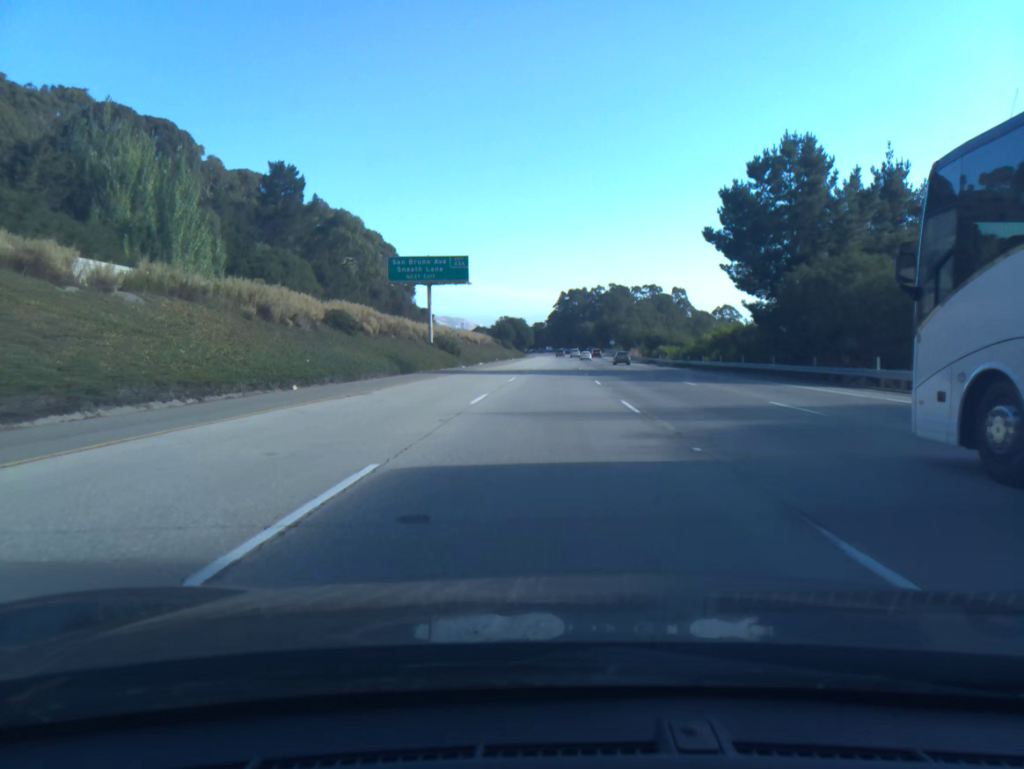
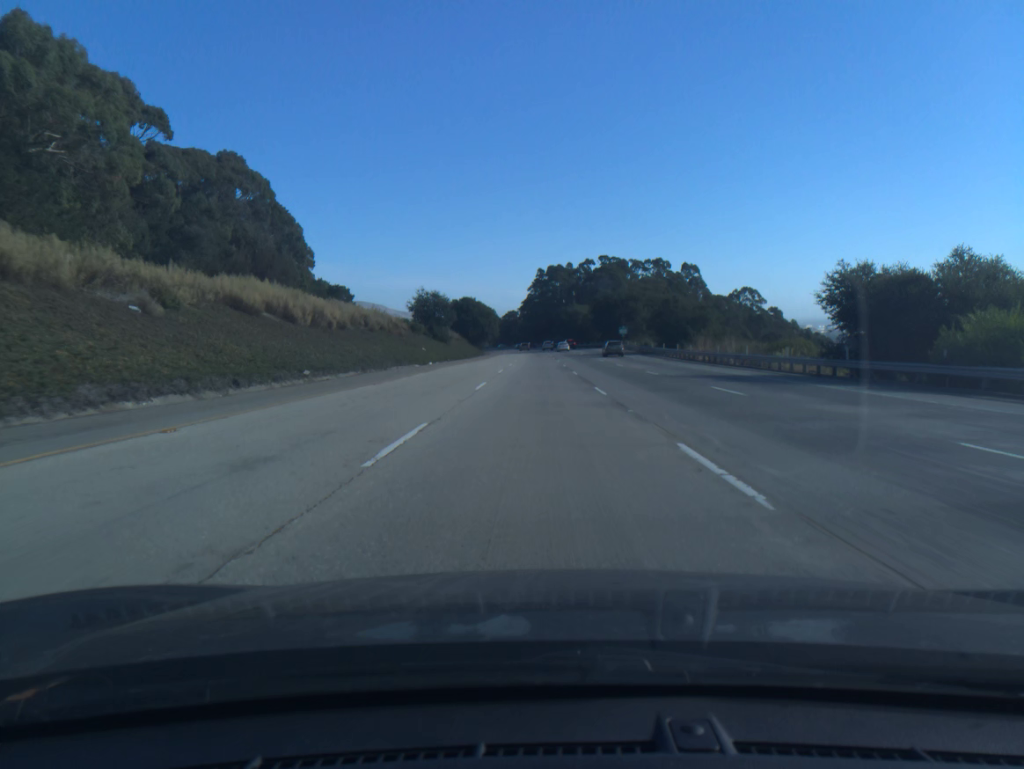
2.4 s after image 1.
(+2.0, +82.5) m; +2°
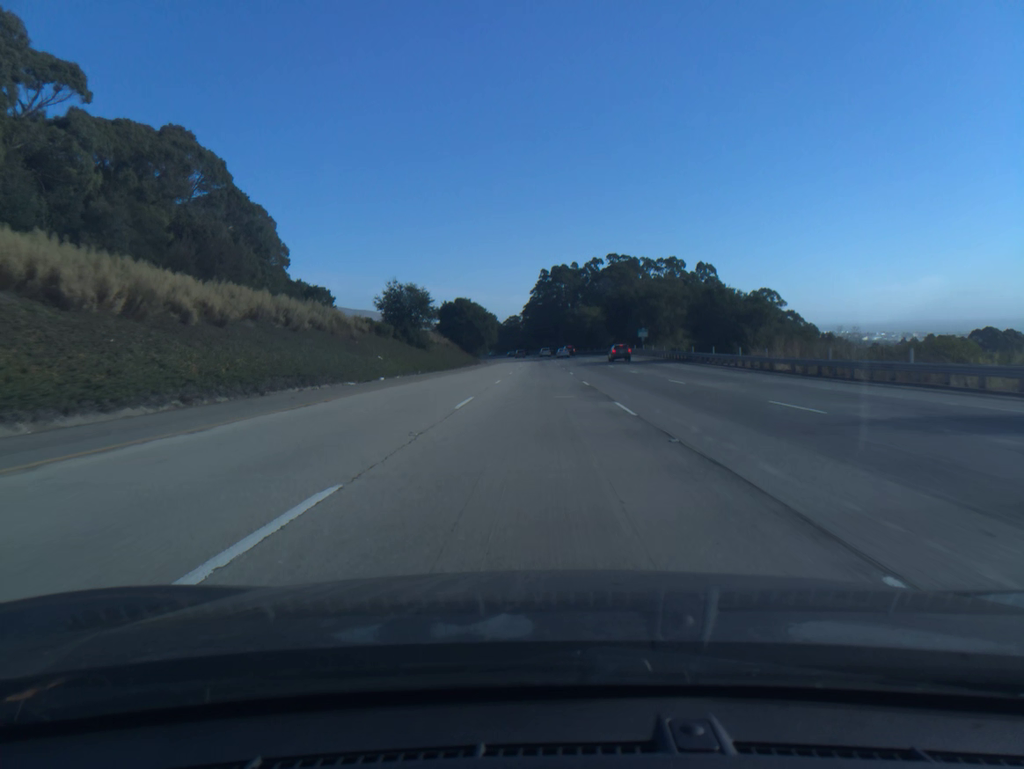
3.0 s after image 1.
(0.0, +20.6) m; 0°
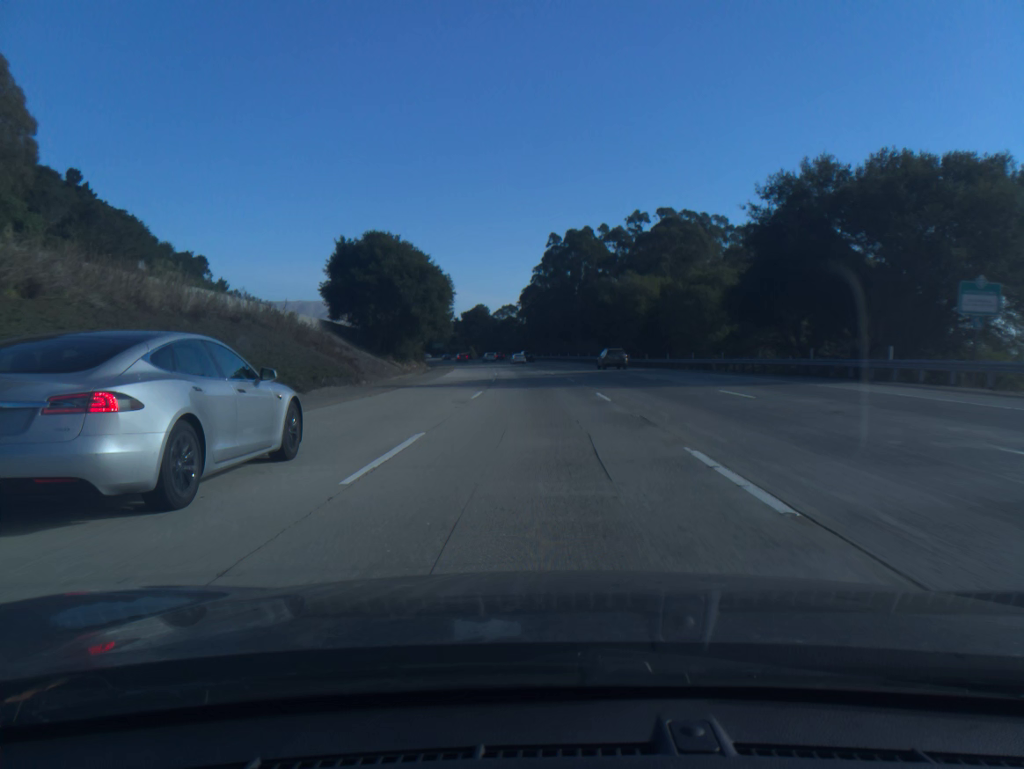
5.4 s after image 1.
(-0.1, +82.3) m; 0°
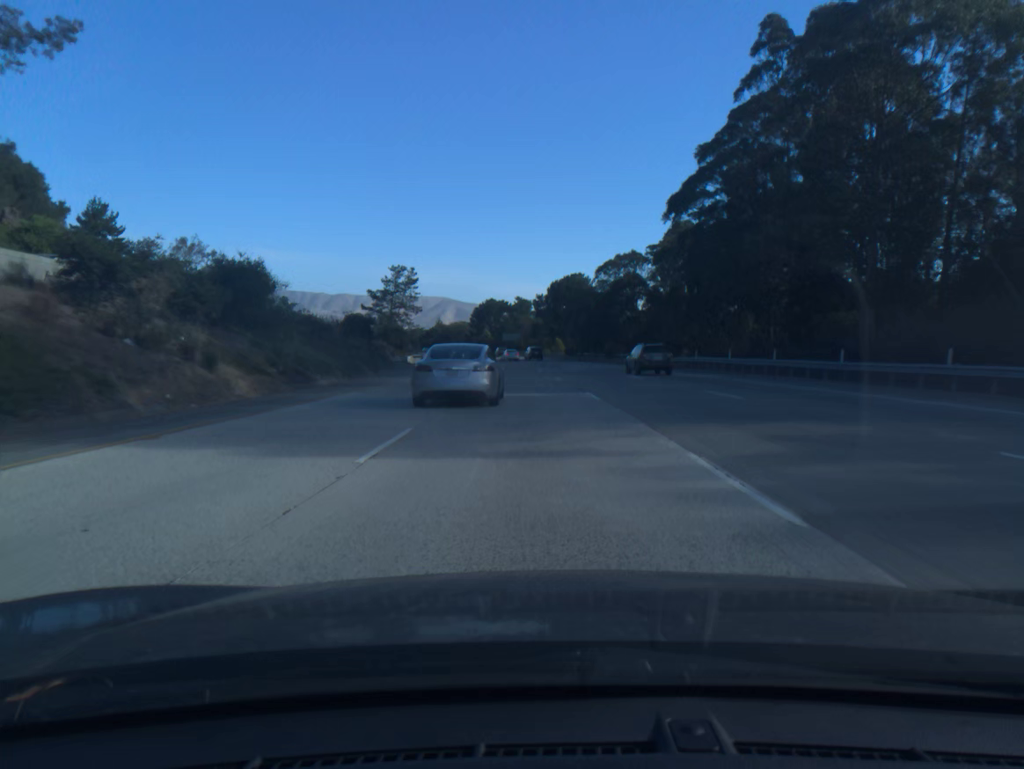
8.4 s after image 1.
(-5.4, +102.2) m; -7°
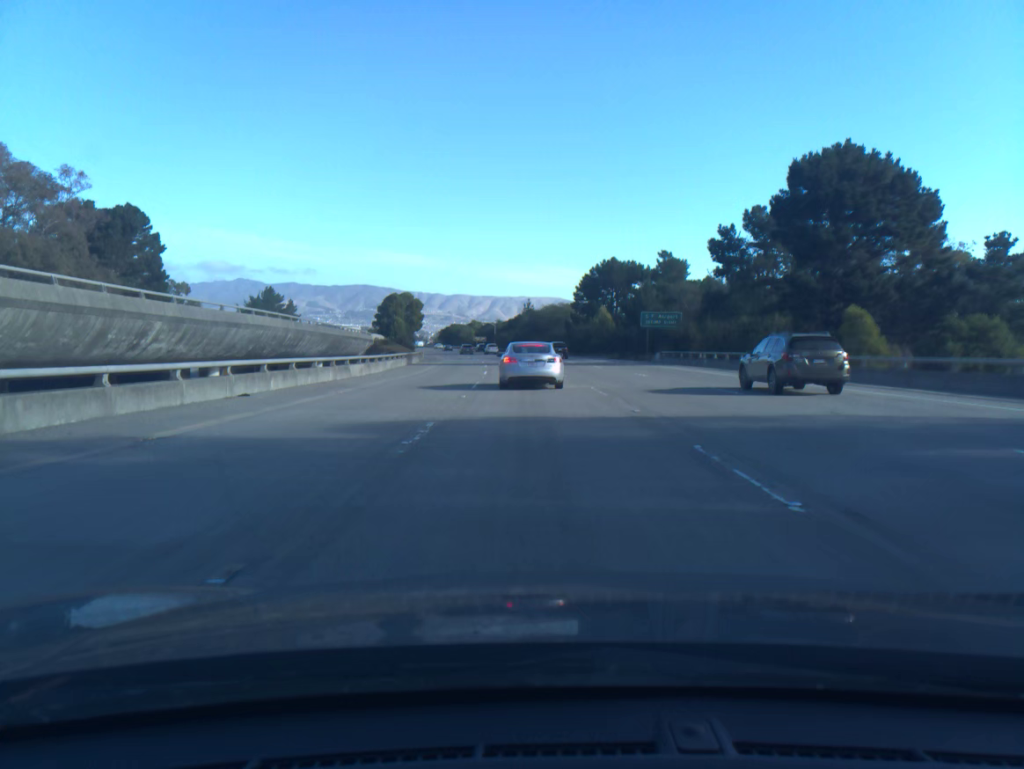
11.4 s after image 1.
(-7.2, +101.3) m; -8°
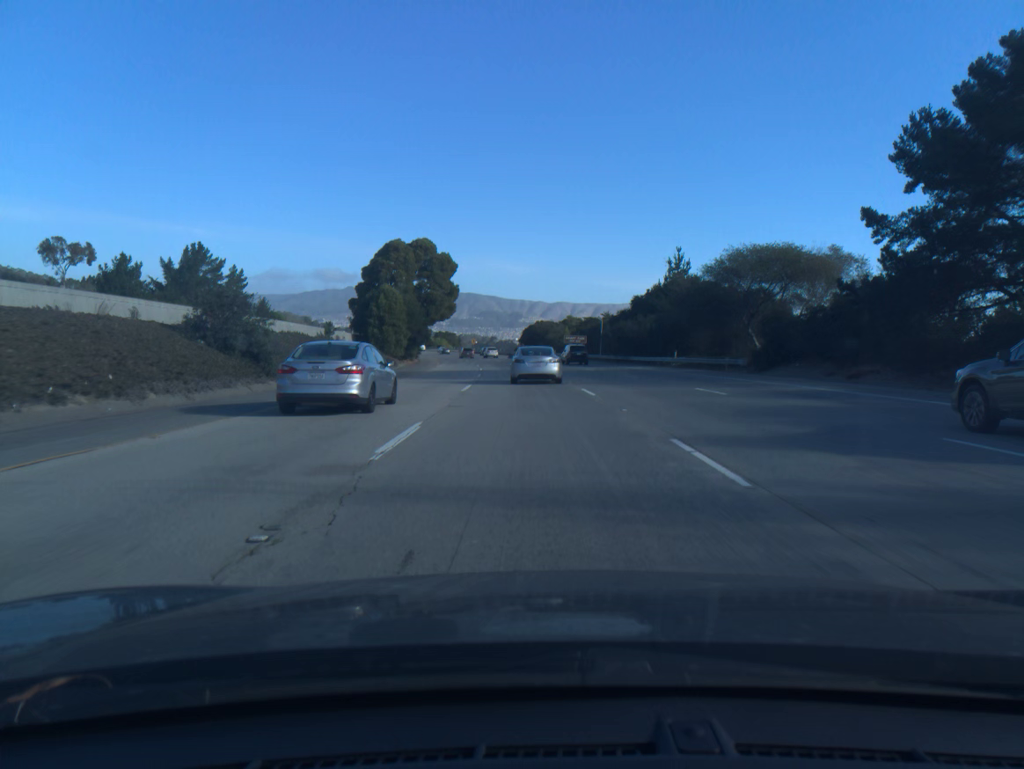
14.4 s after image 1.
(-6.3, +95.7) m; -8°
